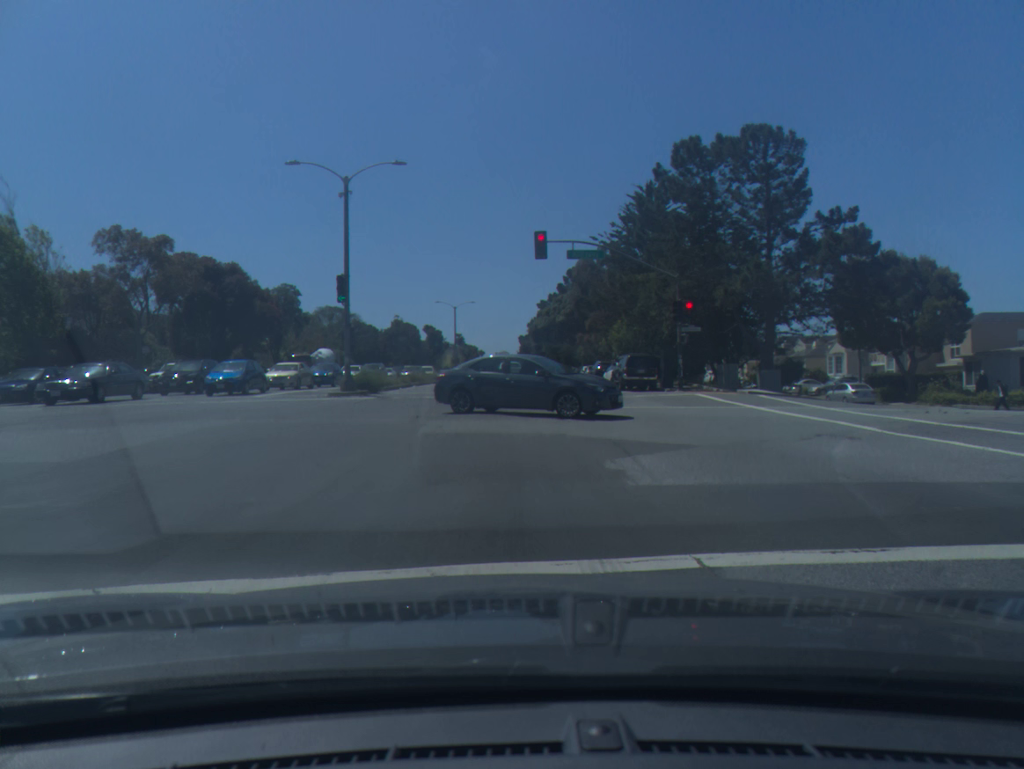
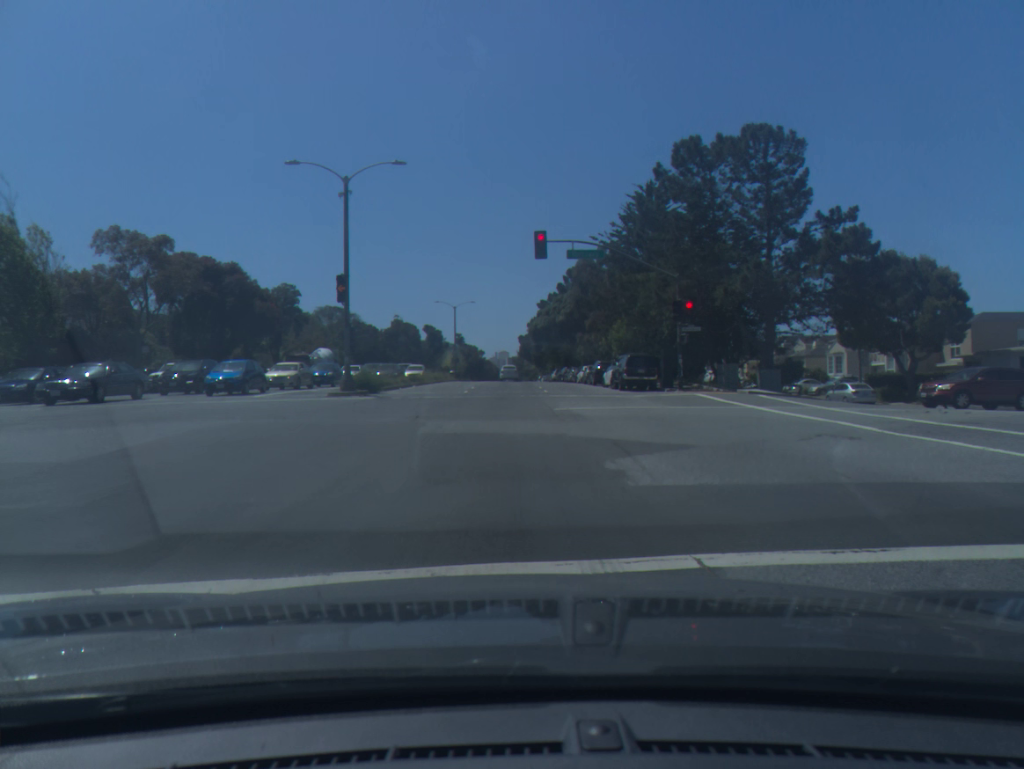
(0.0, 0.0) m; 0°
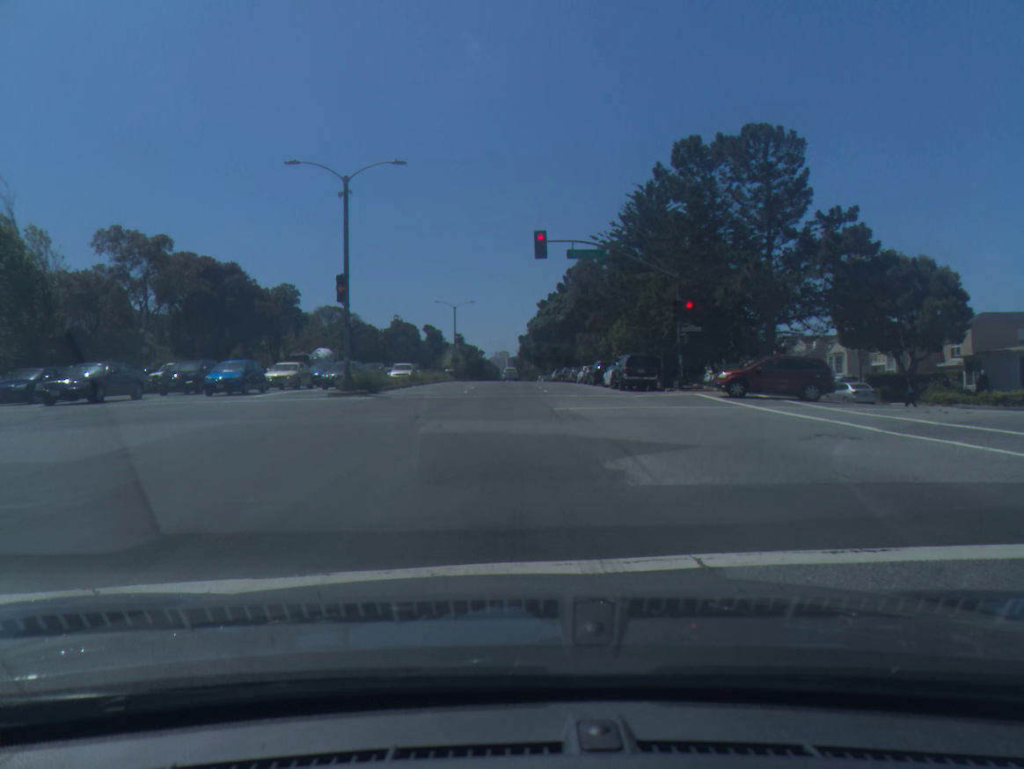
(0.0, 0.0) m; 0°
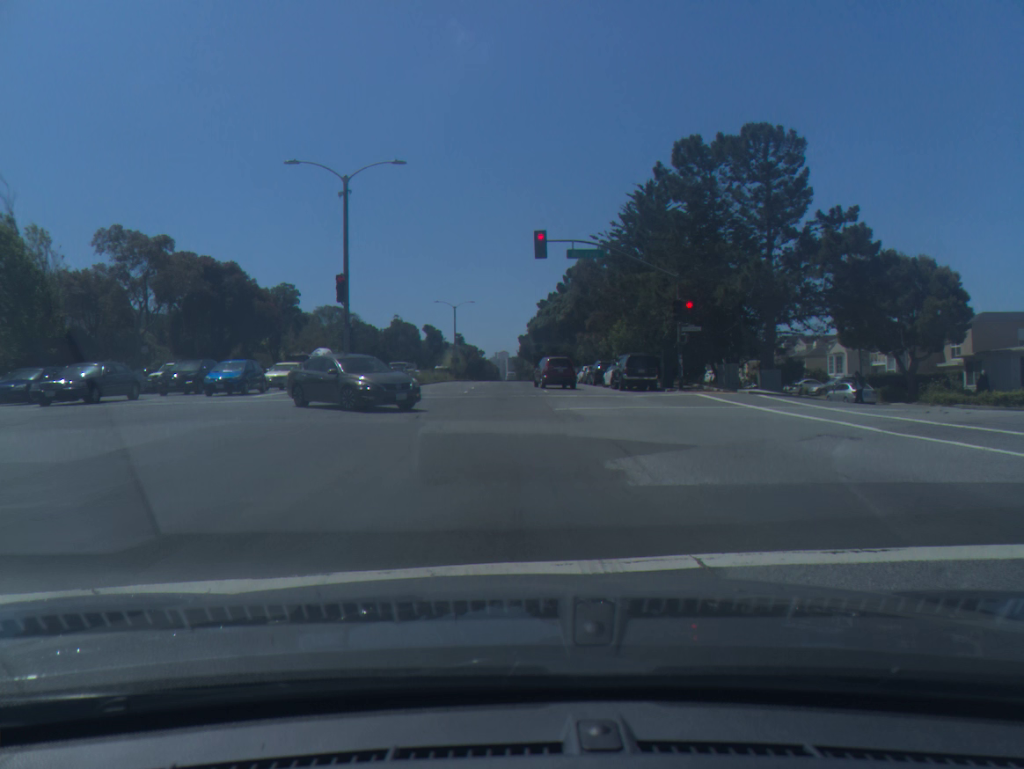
(0.0, 0.0) m; 0°
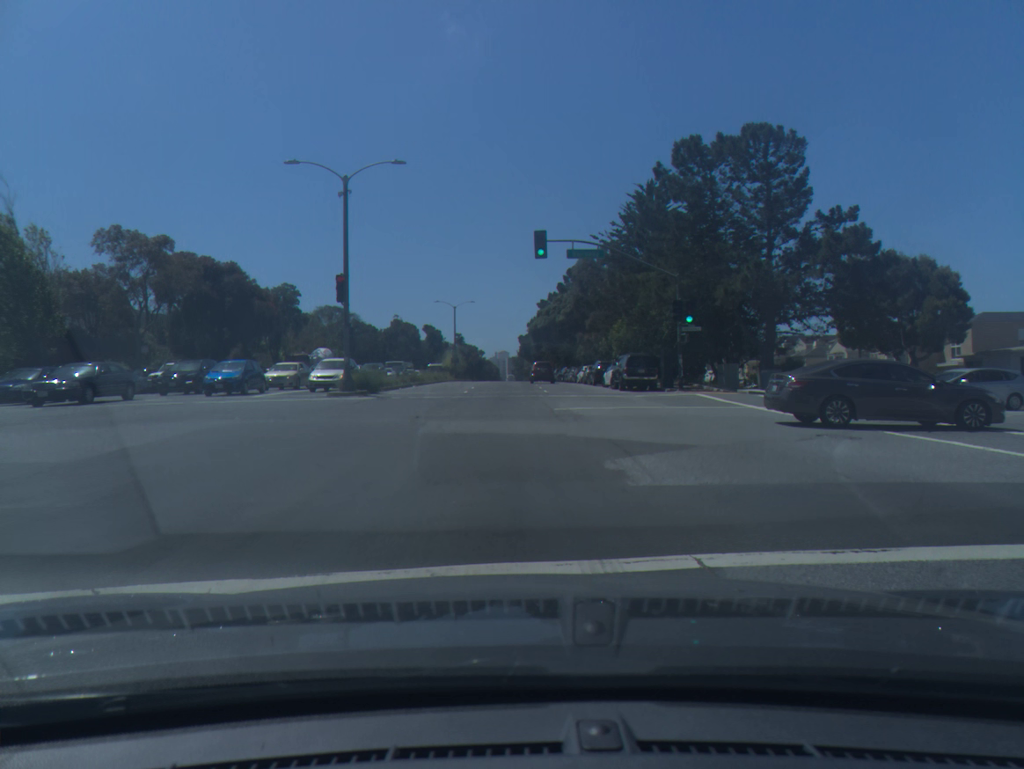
(0.0, 0.0) m; 0°
